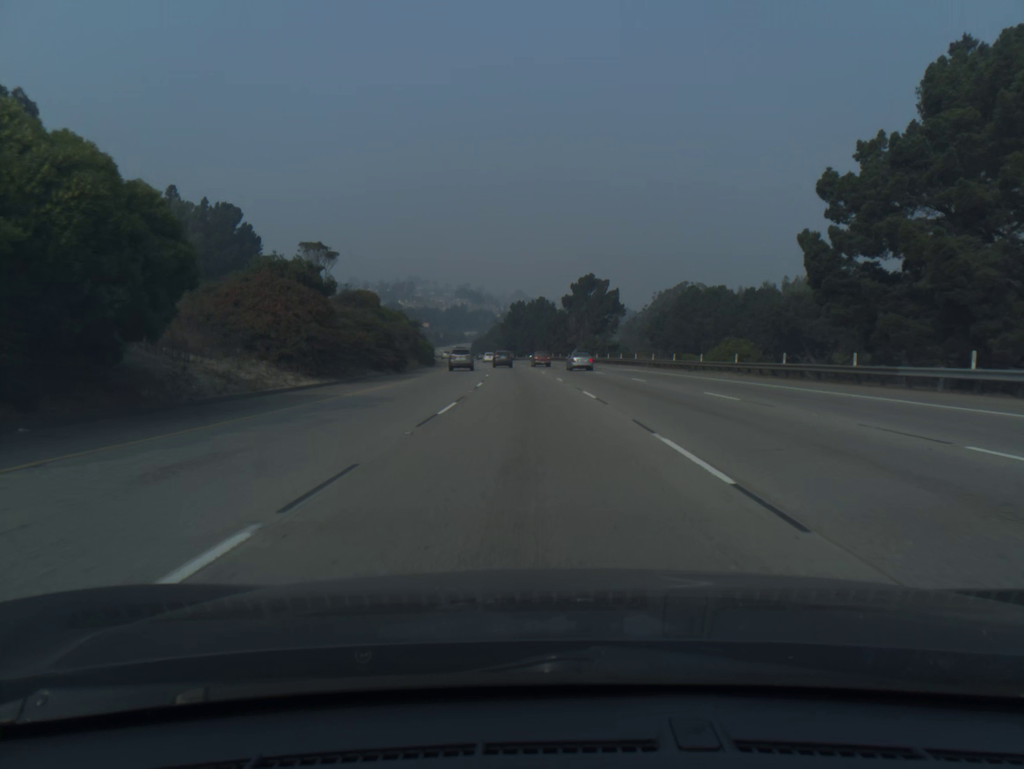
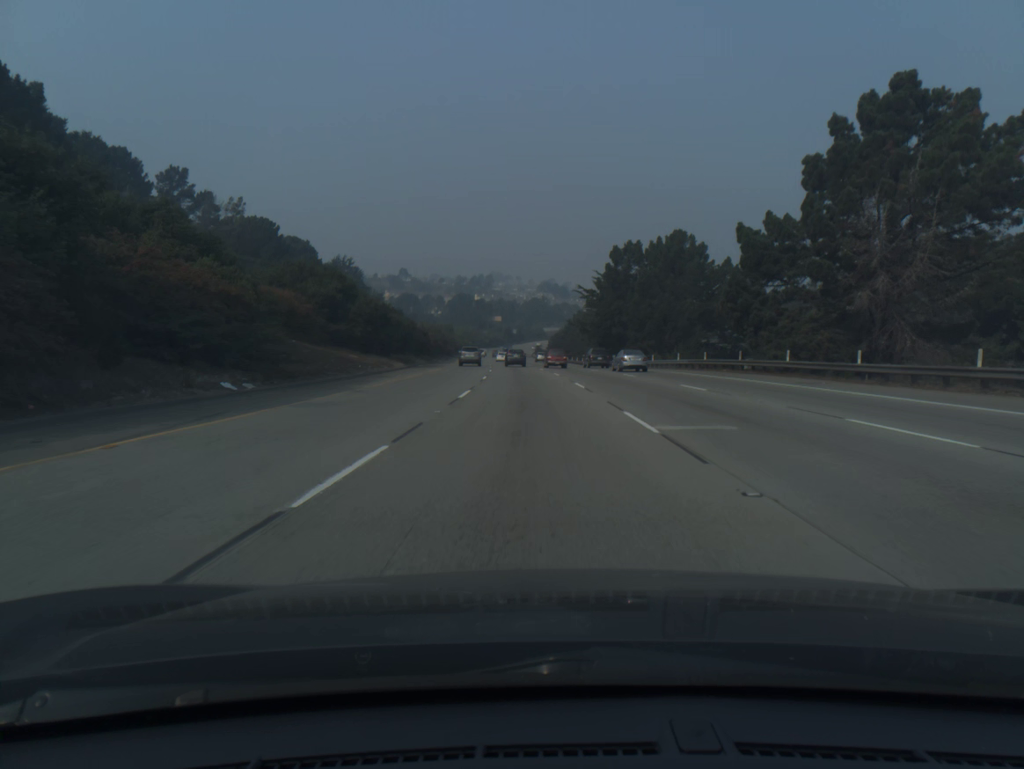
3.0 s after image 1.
(-5.3, +97.8) m; -6°
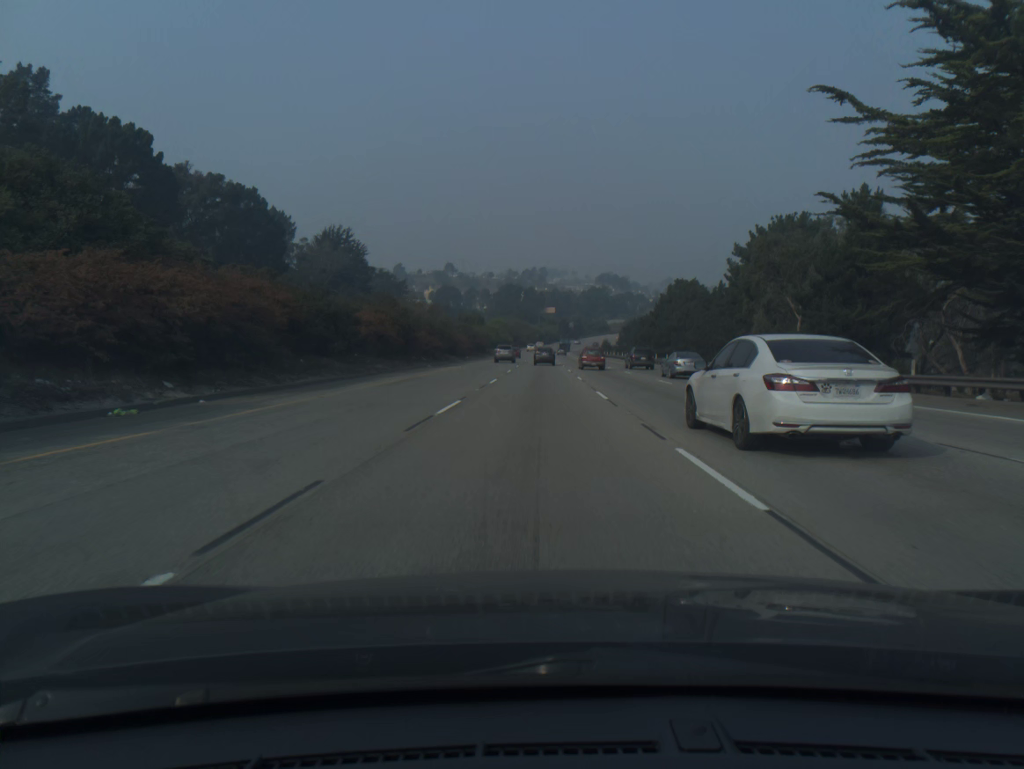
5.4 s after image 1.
(-3.0, +78.5) m; -4°
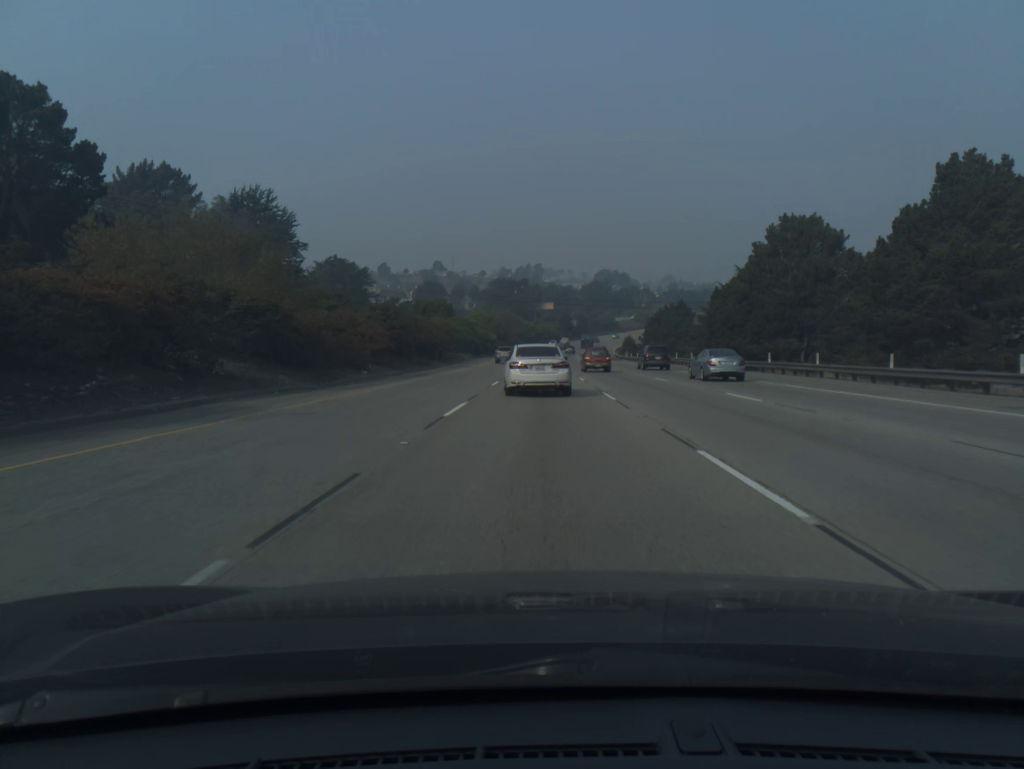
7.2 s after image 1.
(-0.2, +58.7) m; 0°
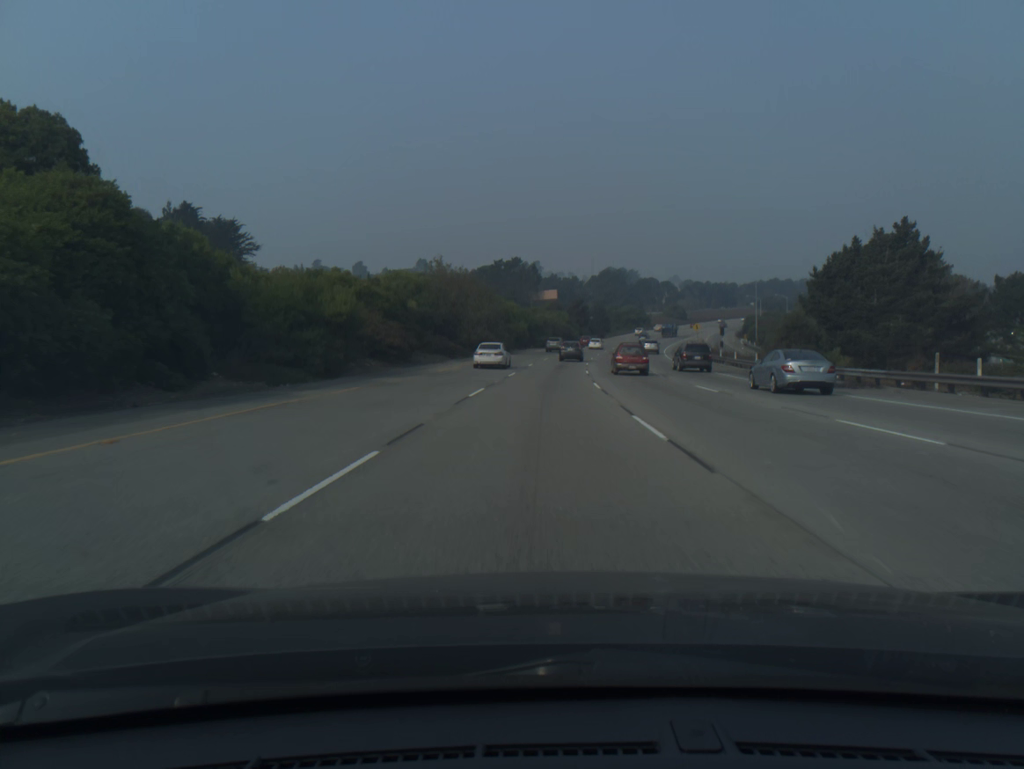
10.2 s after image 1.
(+0.2, +96.8) m; 0°
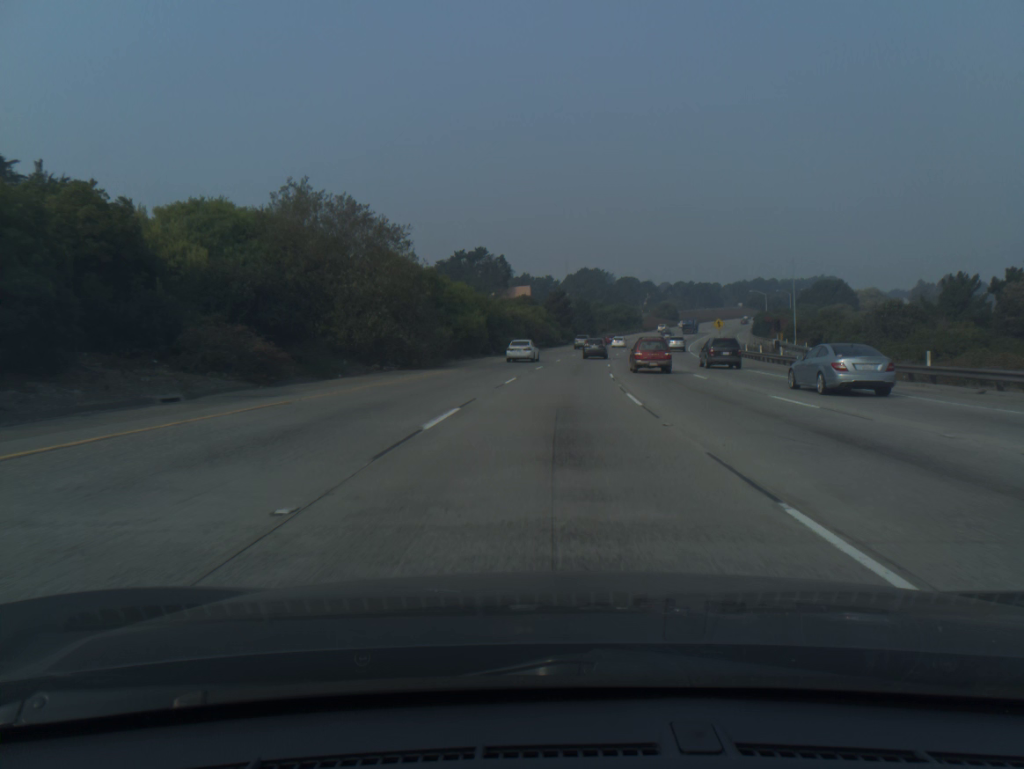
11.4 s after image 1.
(+0.4, +38.2) m; +2°
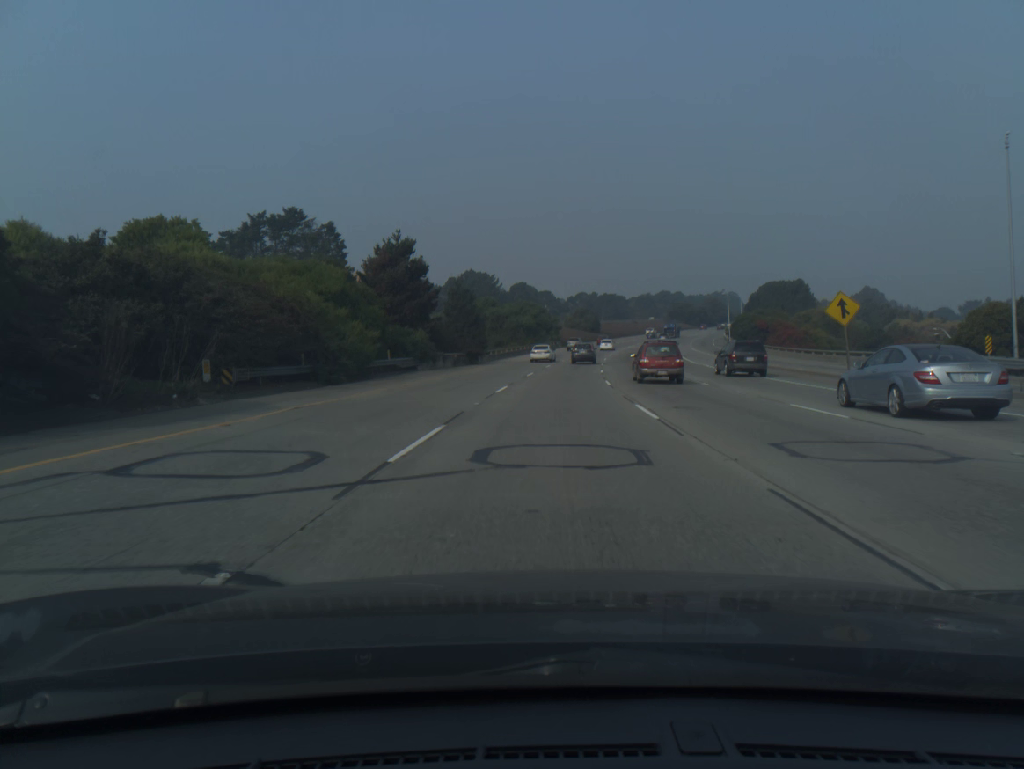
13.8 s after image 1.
(+5.0, +75.1) m; +8°
